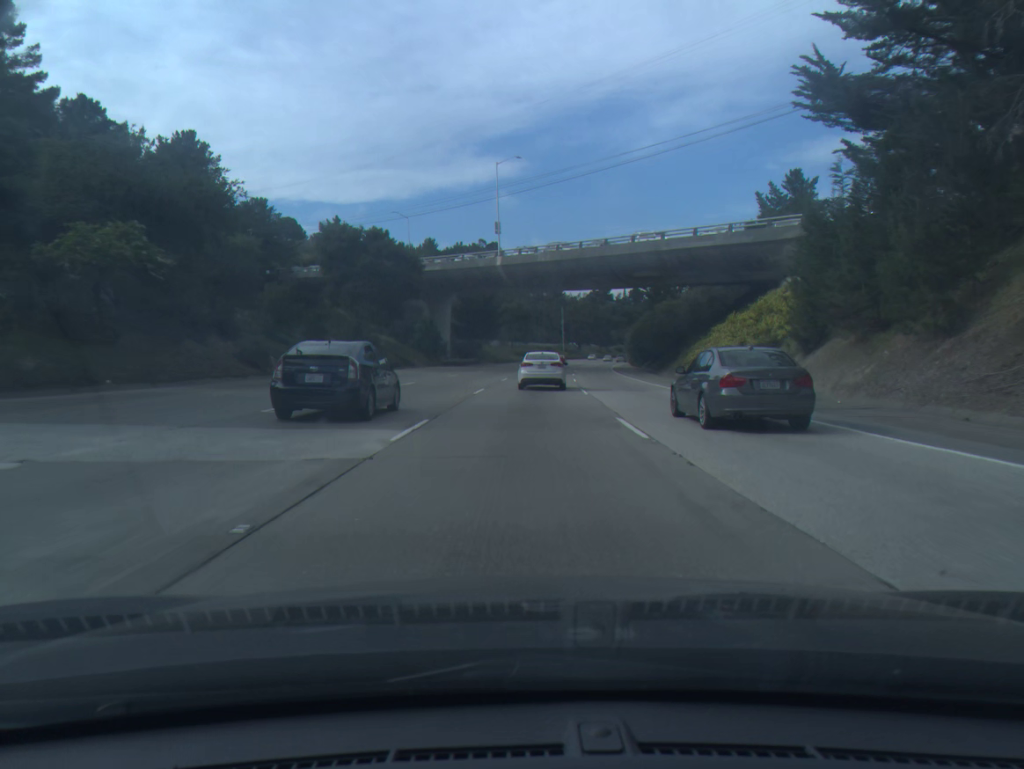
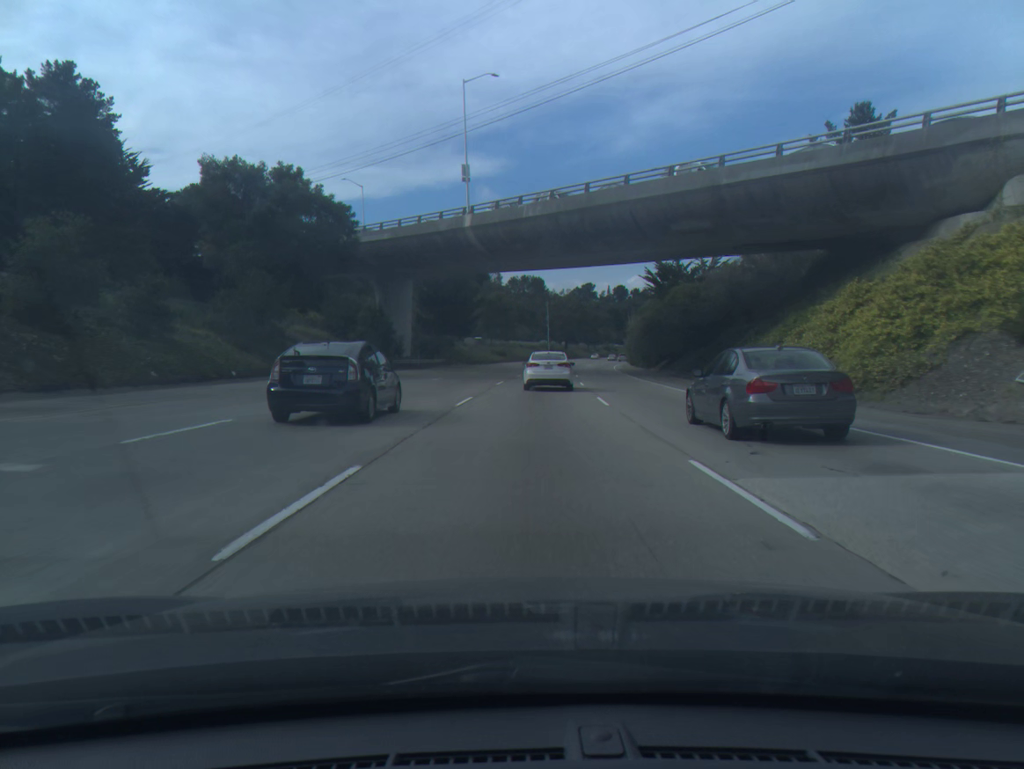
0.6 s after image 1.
(+0.3, +21.1) m; +1°
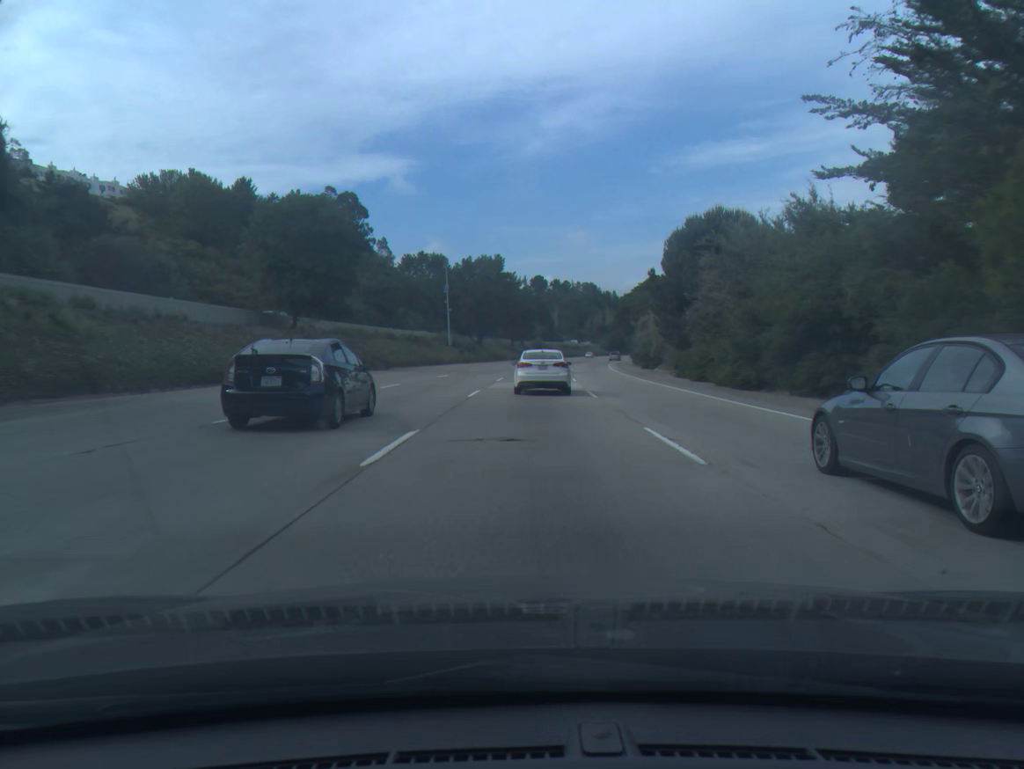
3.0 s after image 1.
(+4.6, +83.7) m; +6°
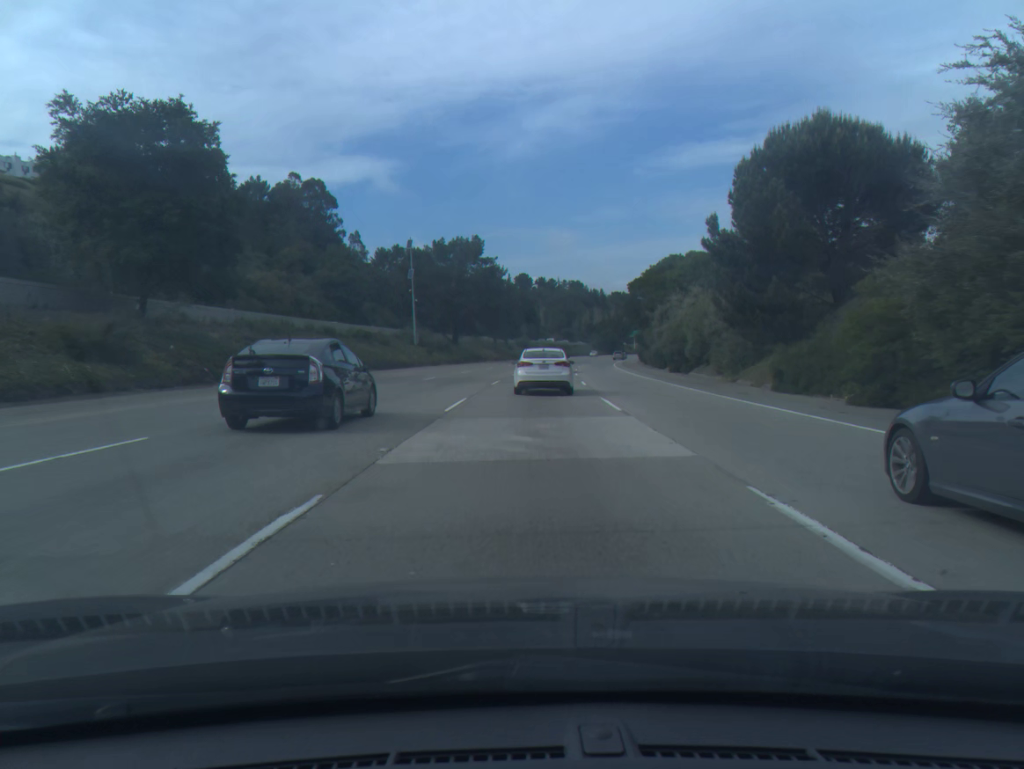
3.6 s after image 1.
(+0.2, +20.9) m; +1°
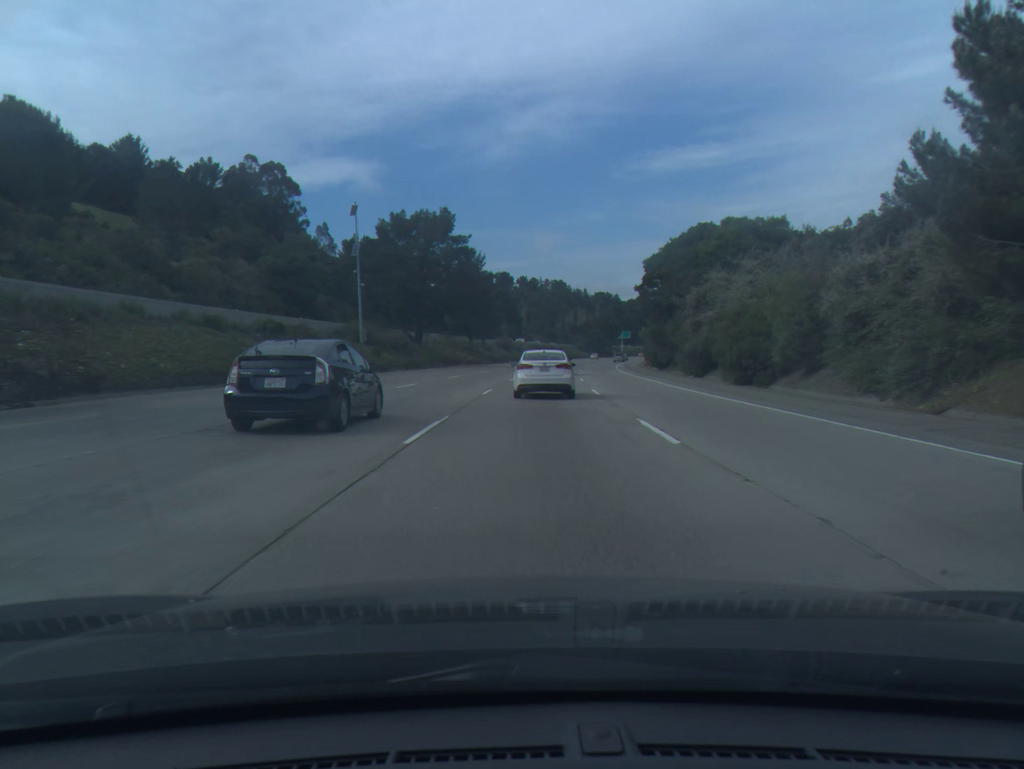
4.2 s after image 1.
(+0.2, +20.8) m; +1°
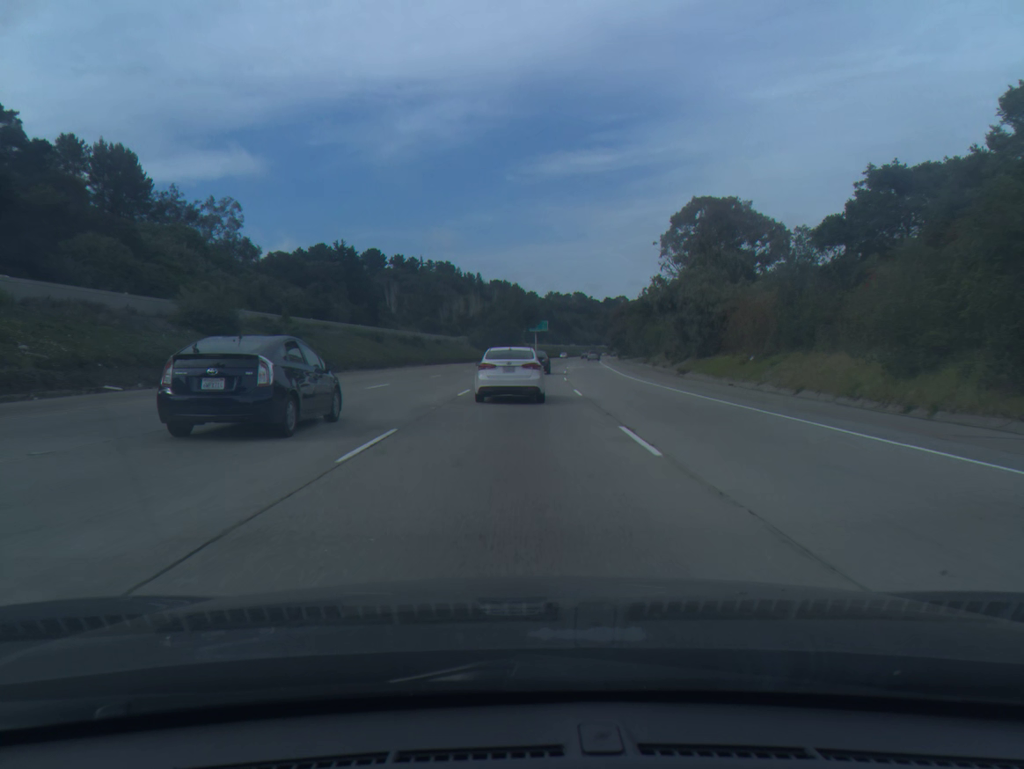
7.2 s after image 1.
(+7.6, +103.3) m; +8°
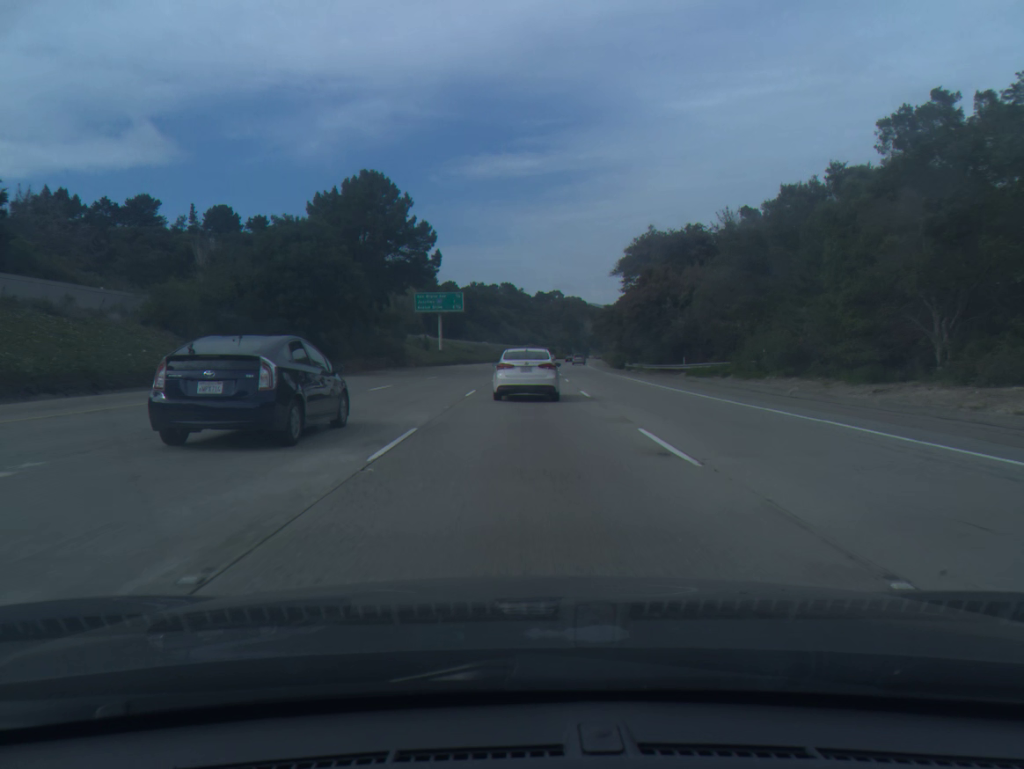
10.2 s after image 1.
(+5.1, +102.2) m; +6°
